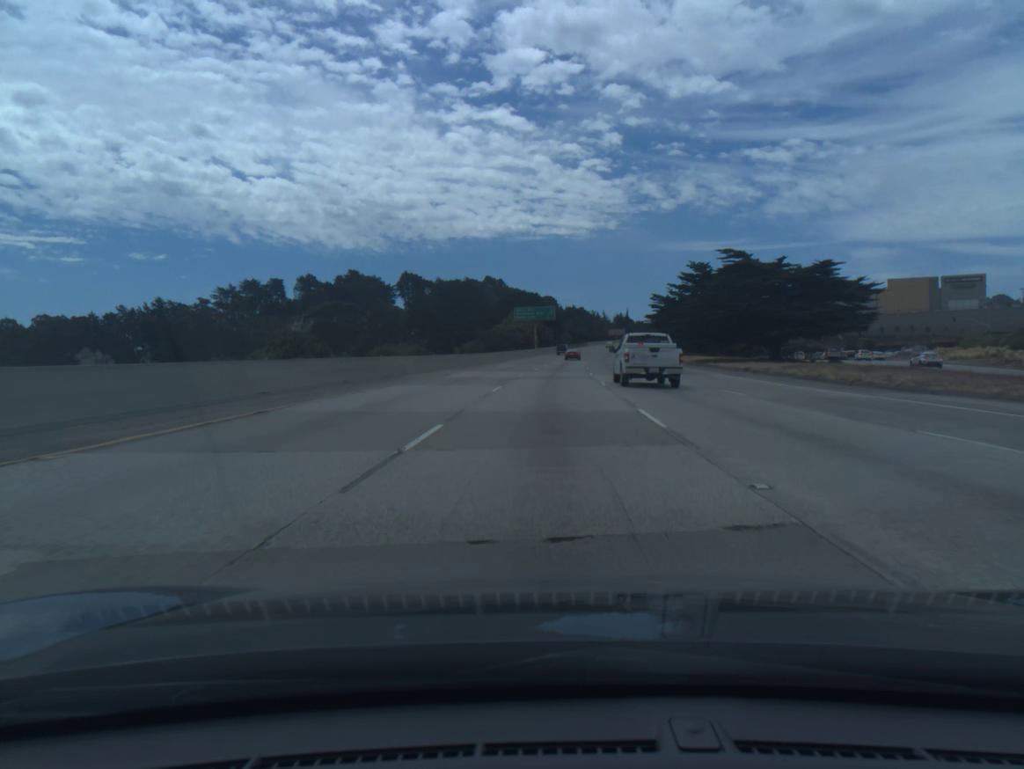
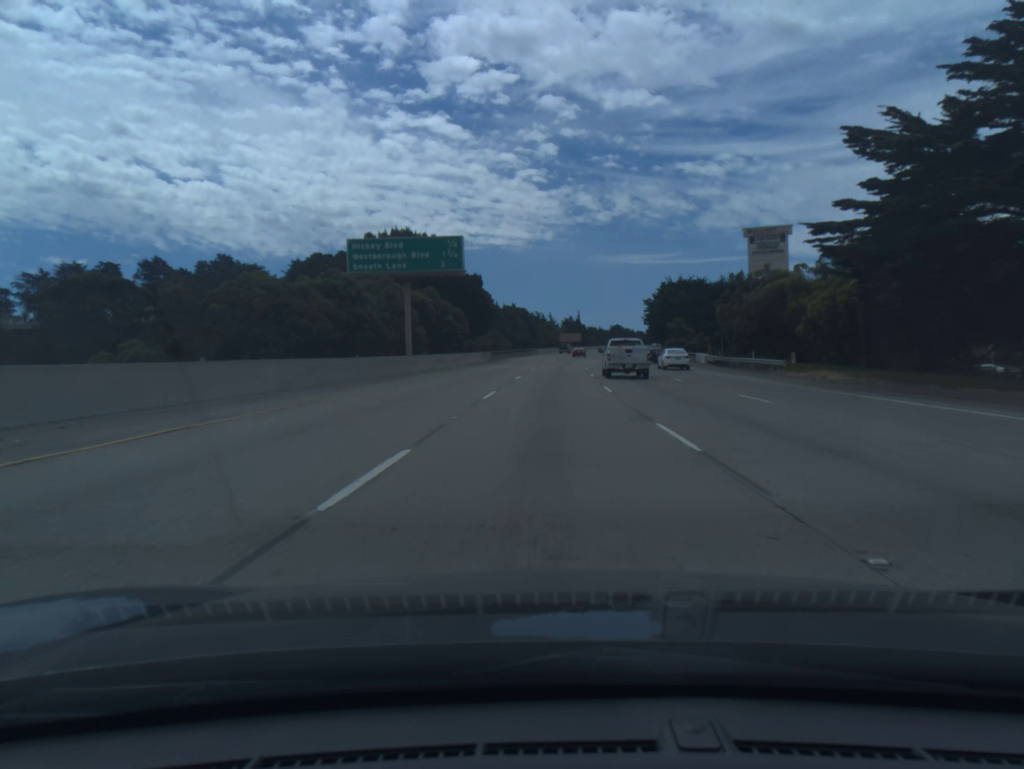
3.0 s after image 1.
(+3.5, +91.1) m; +4°
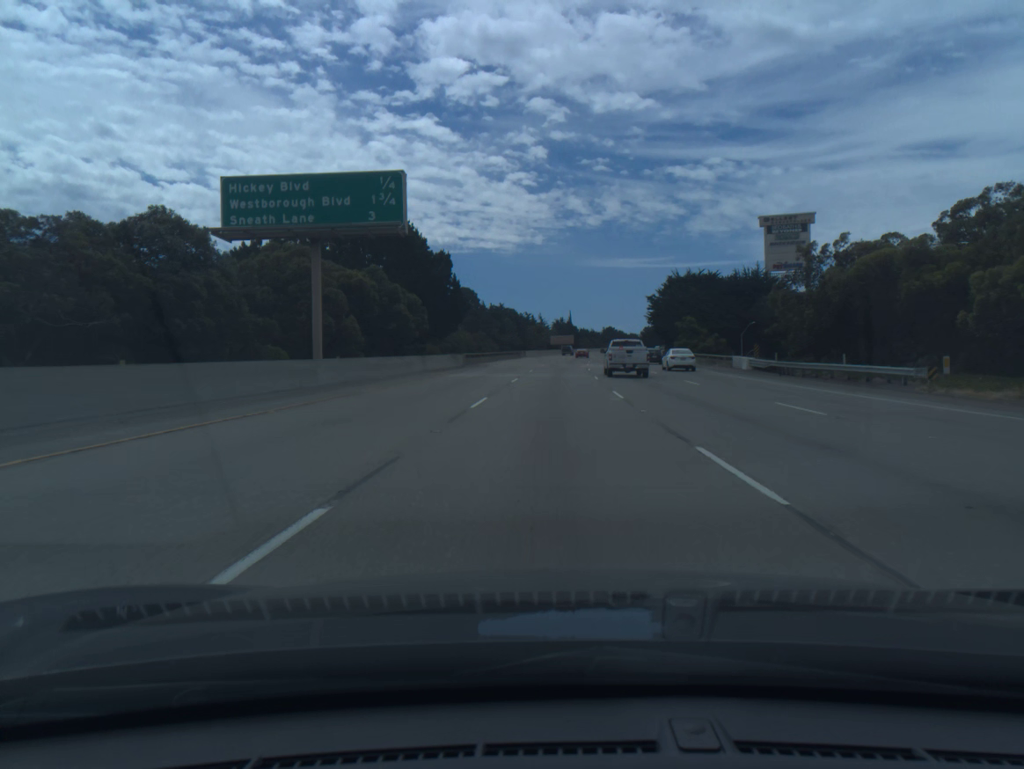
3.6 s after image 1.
(+0.1, +18.2) m; +1°
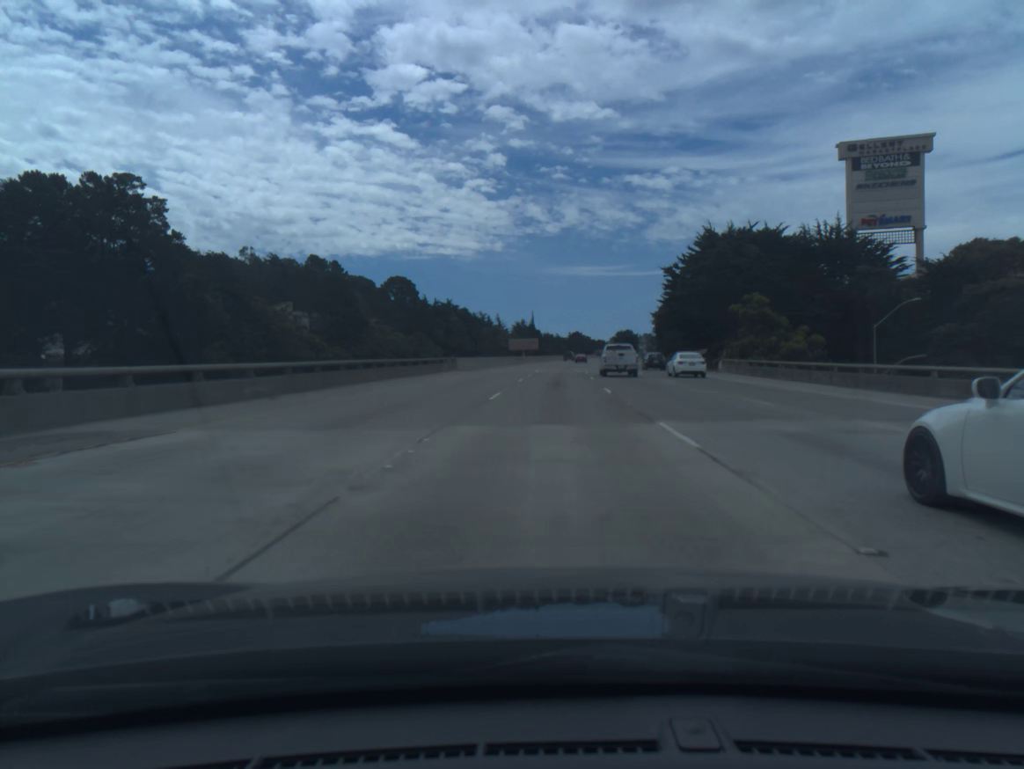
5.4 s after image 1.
(+1.3, +54.4) m; +3°
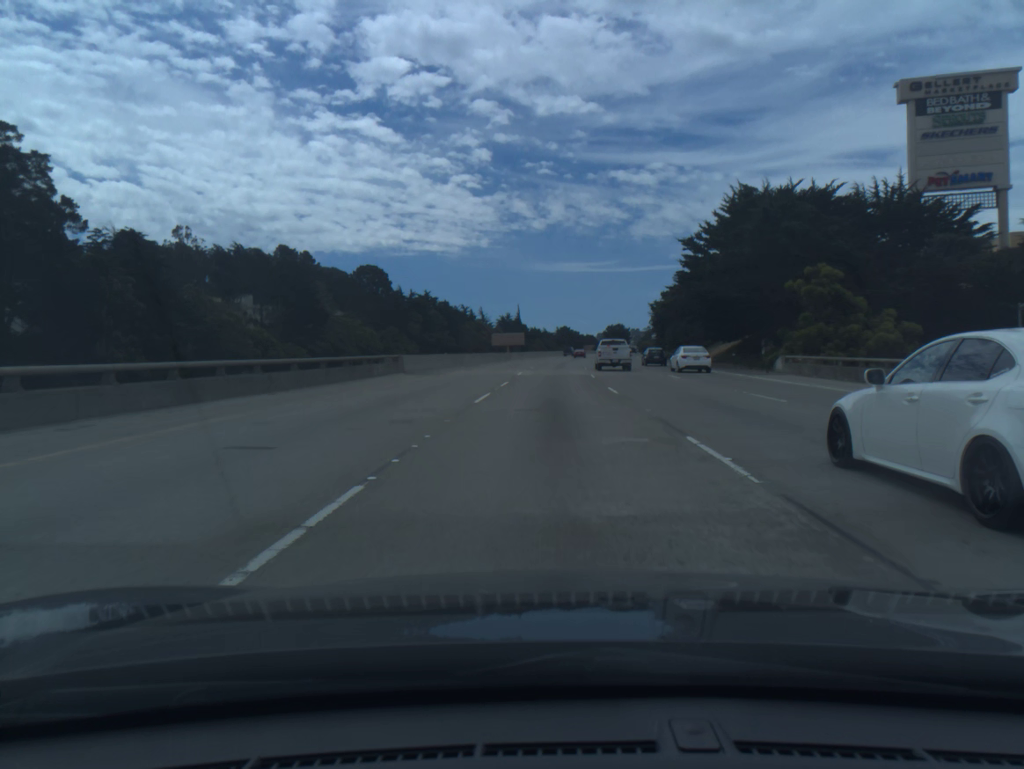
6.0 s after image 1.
(+0.2, +18.1) m; +1°
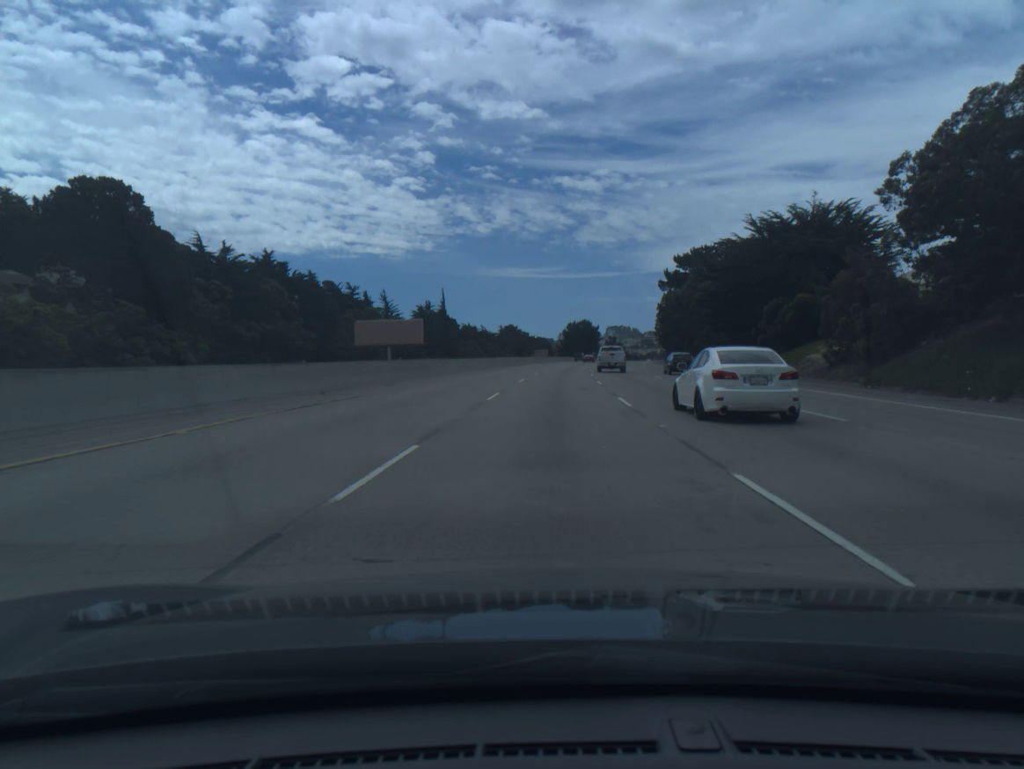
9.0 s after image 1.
(+3.2, +90.4) m; +4°
